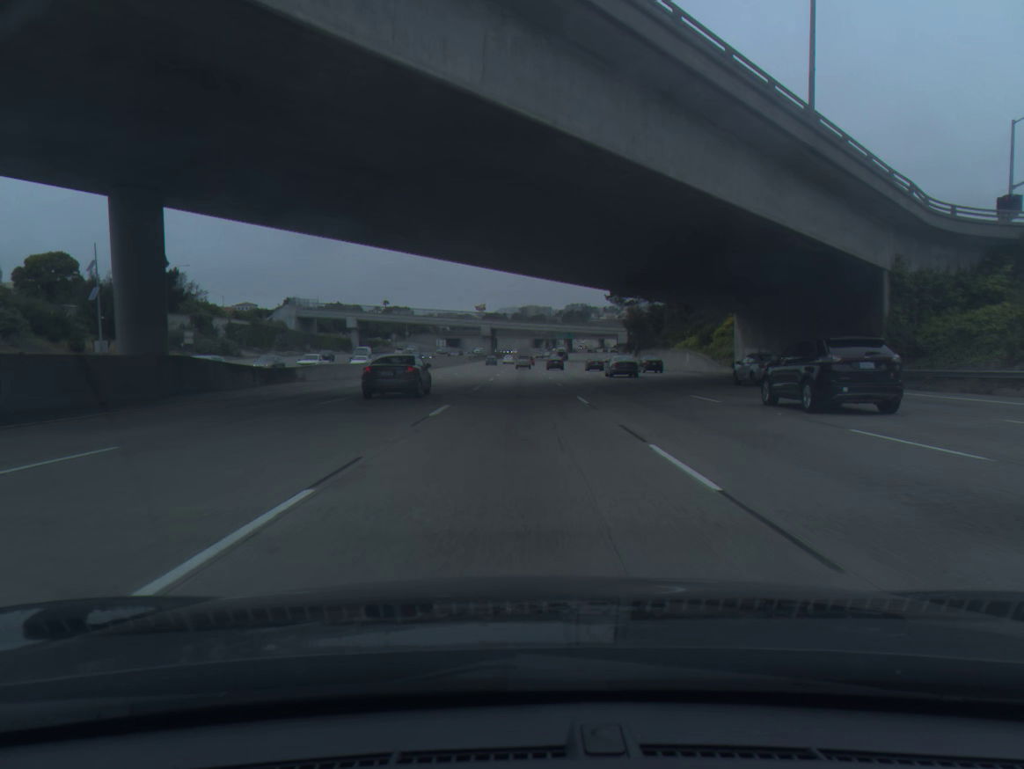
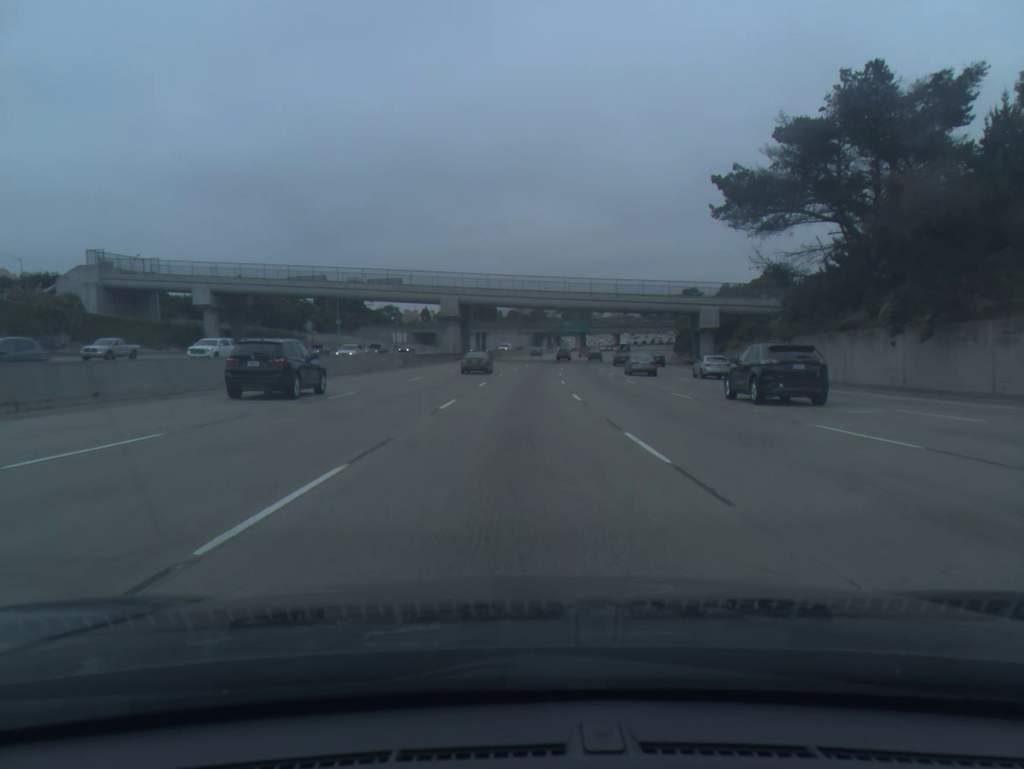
(+0.4, +83.4) m; 0°
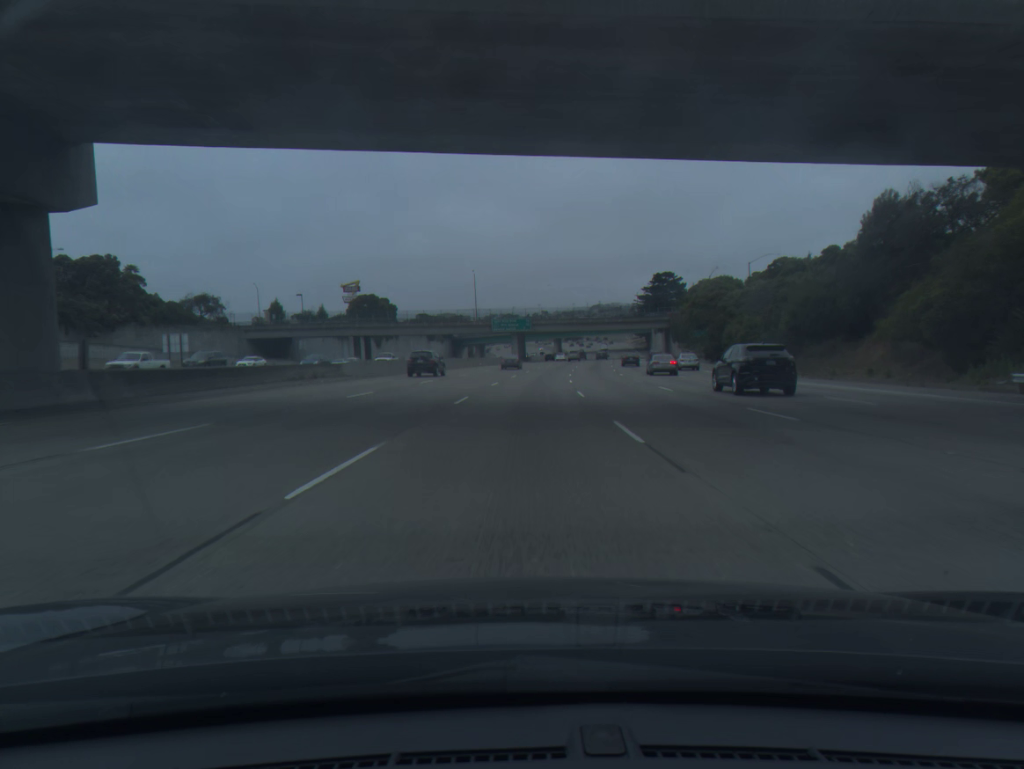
(+3.0, +83.2) m; +5°
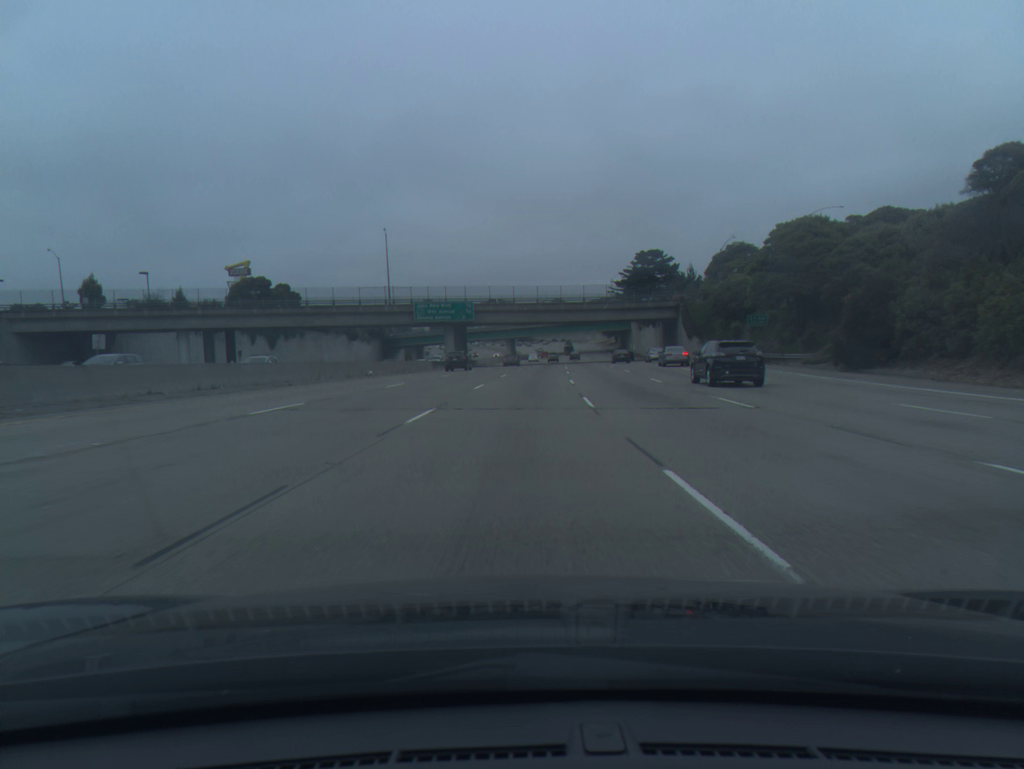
(+1.6, +49.7) m; +4°
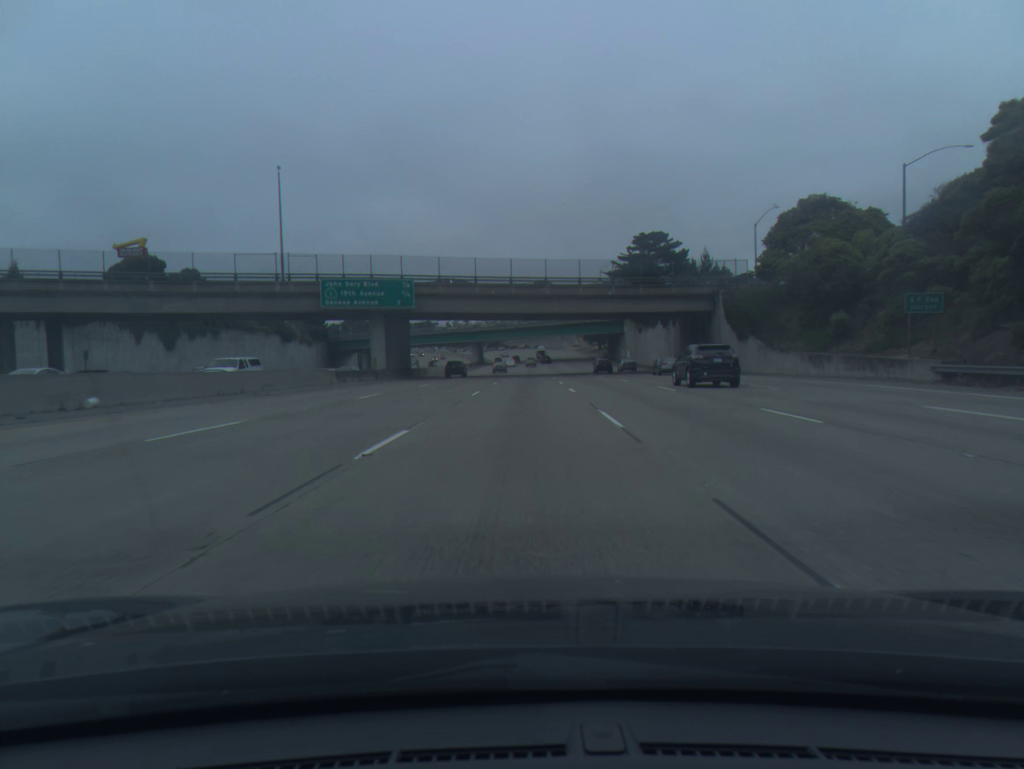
(+0.6, +33.1) m; +2°
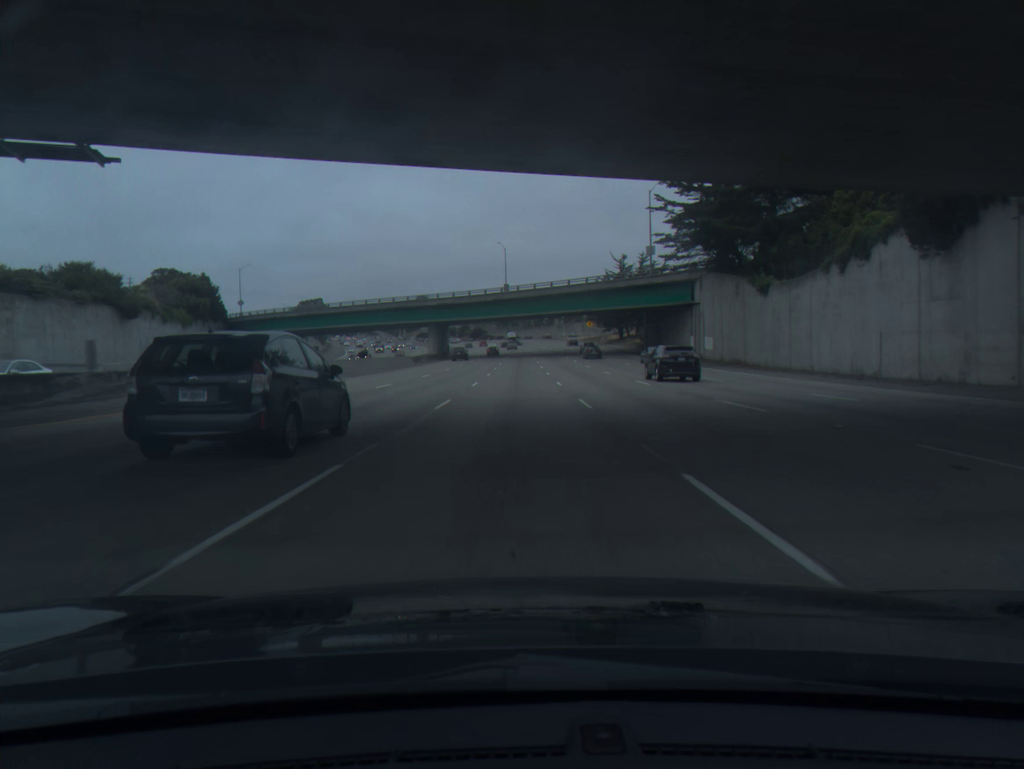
(+1.1, +66.0) m; +1°
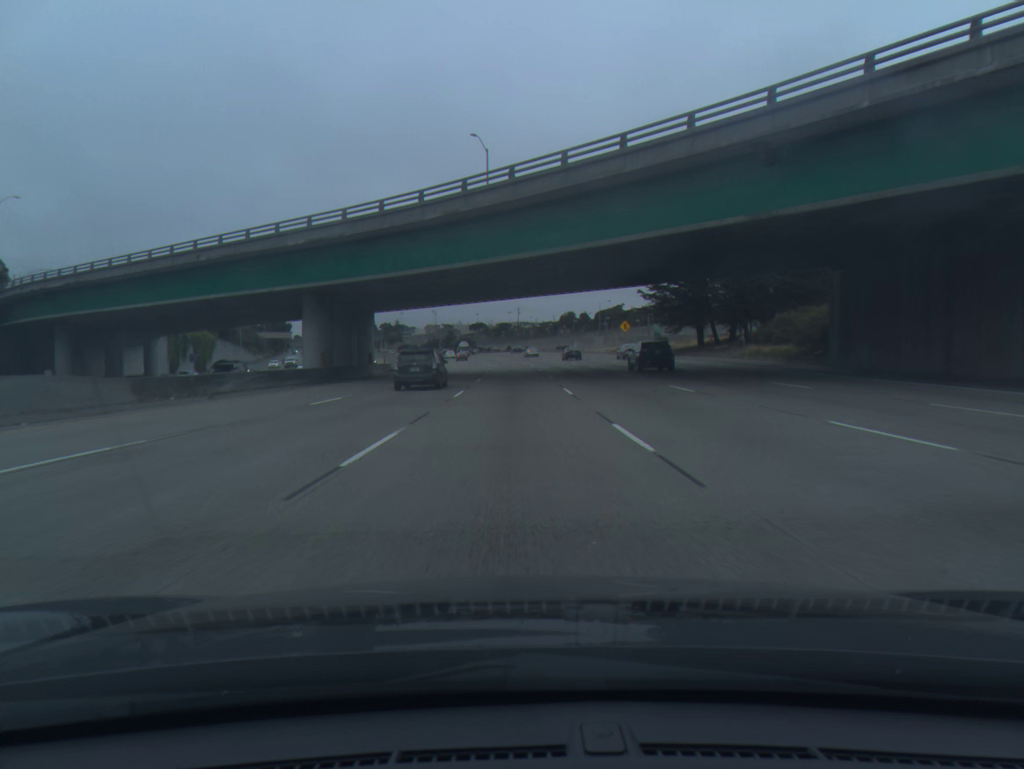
(+0.1, +65.7) m; 0°
